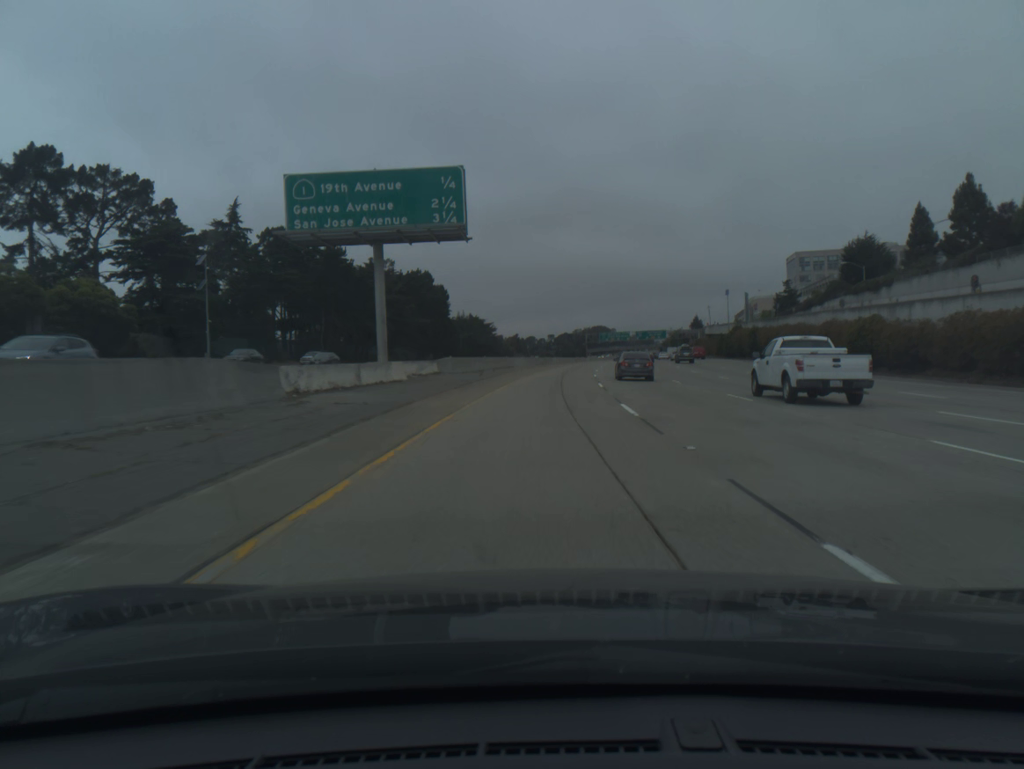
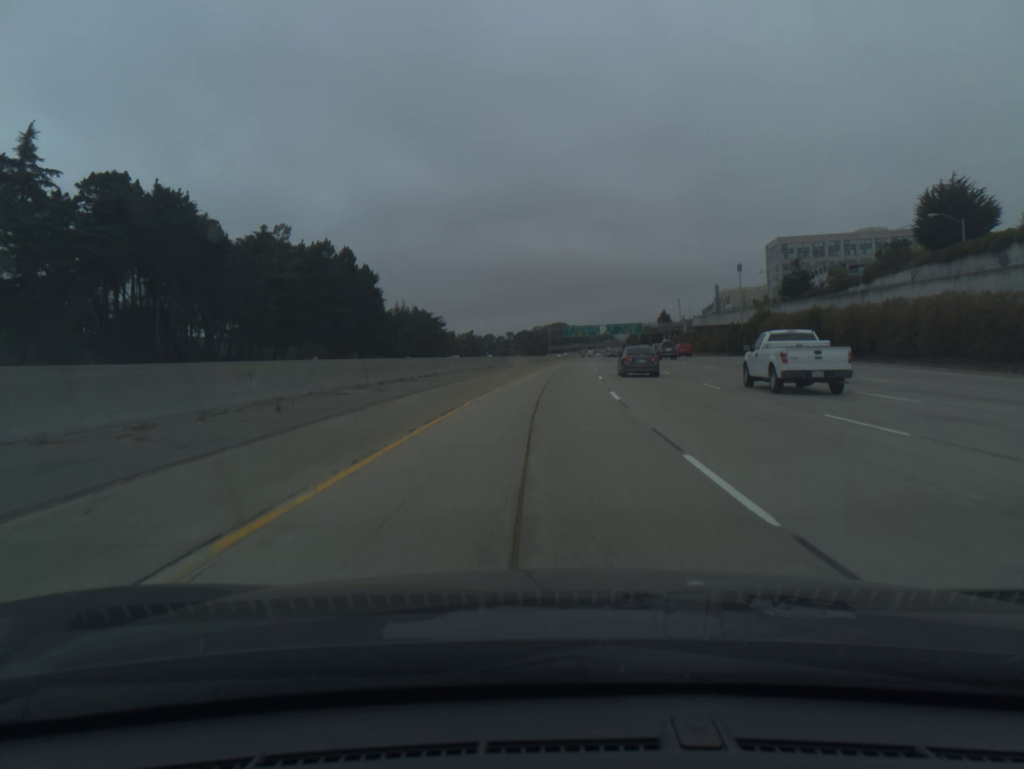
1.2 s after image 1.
(+1.1, +39.4) m; +3°
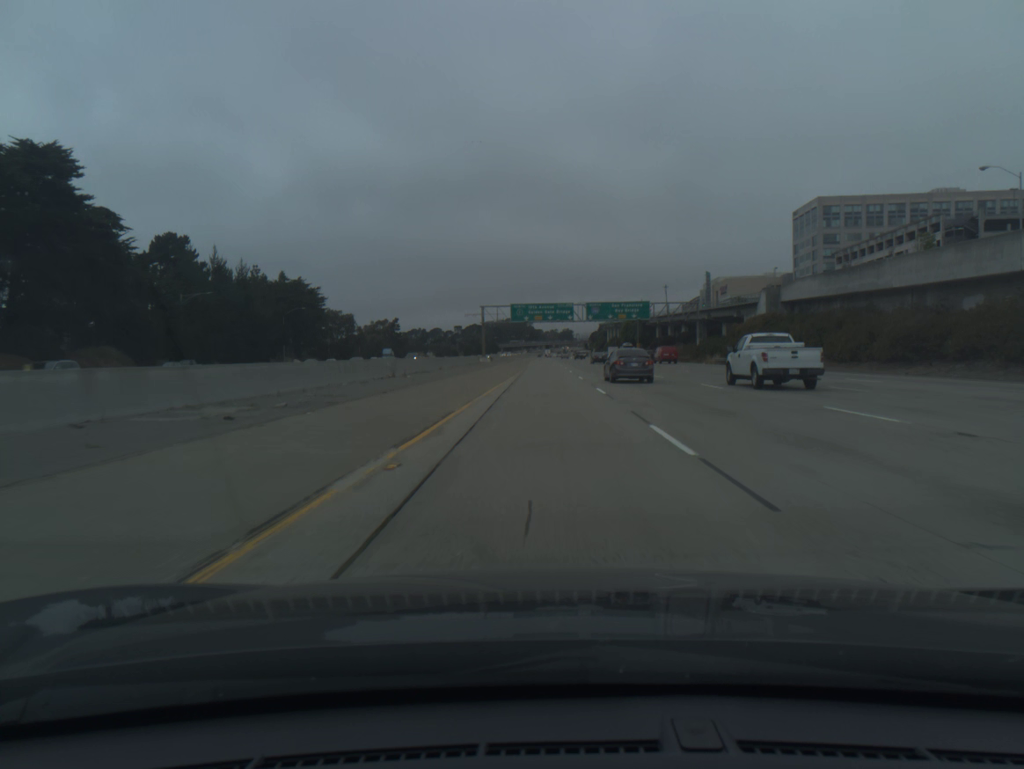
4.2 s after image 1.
(+4.5, +98.6) m; +3°
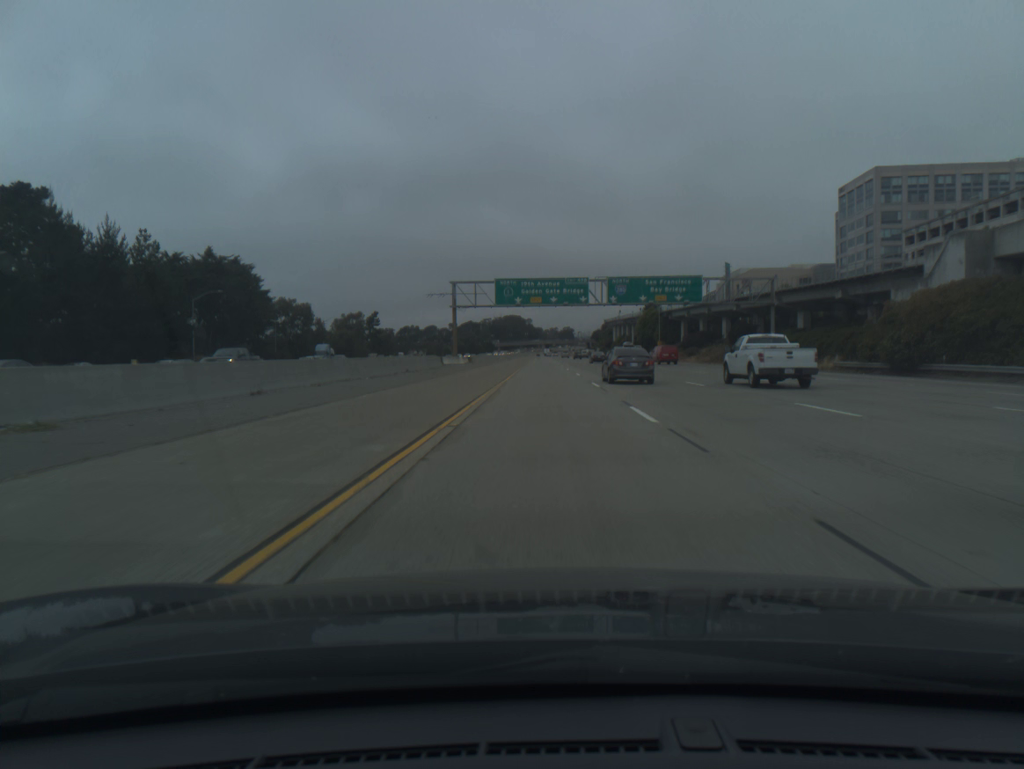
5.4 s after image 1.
(0.0, +39.5) m; 0°
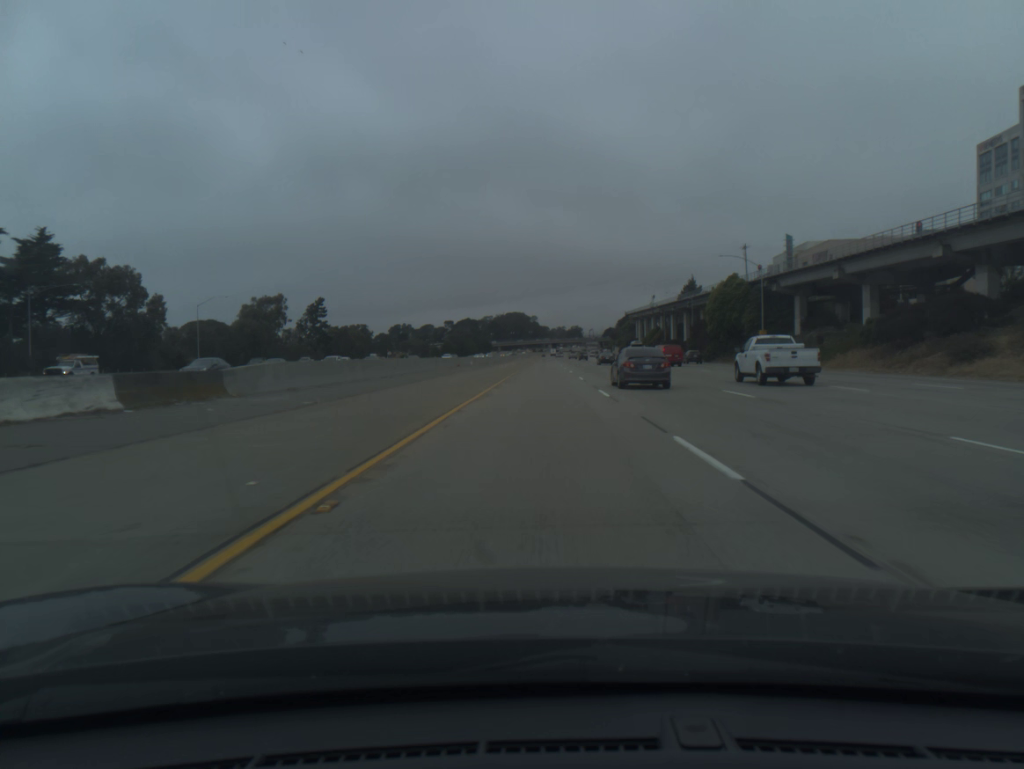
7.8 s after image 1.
(0.0, +78.9) m; 0°
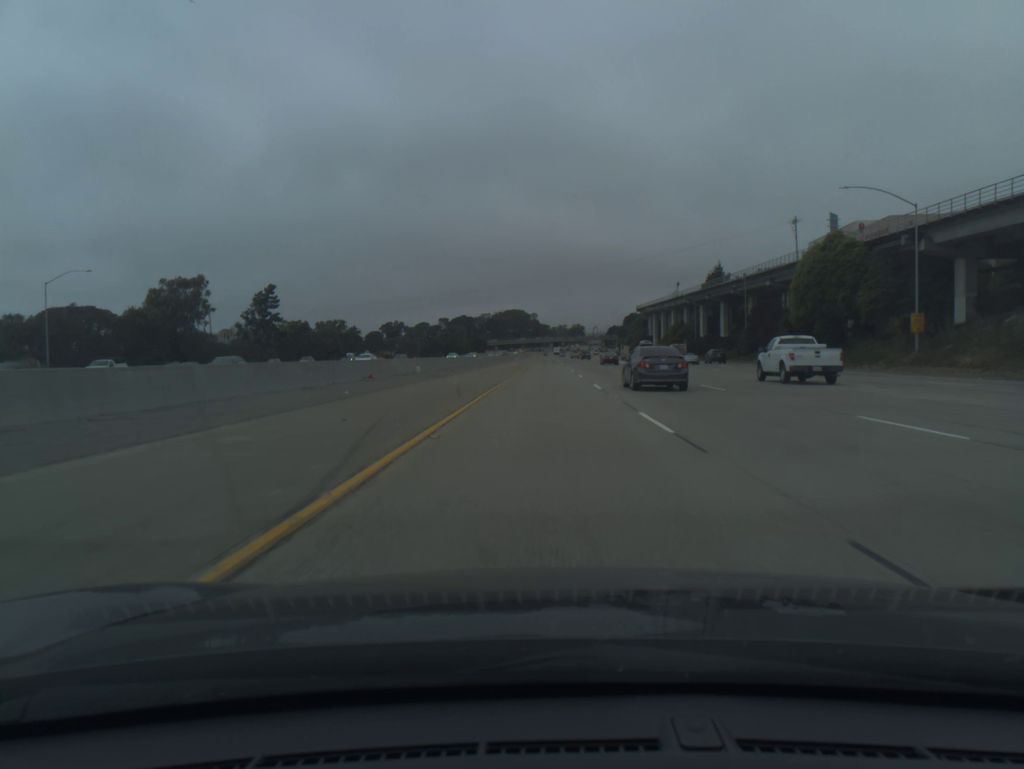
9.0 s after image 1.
(-0.1, +39.4) m; 0°
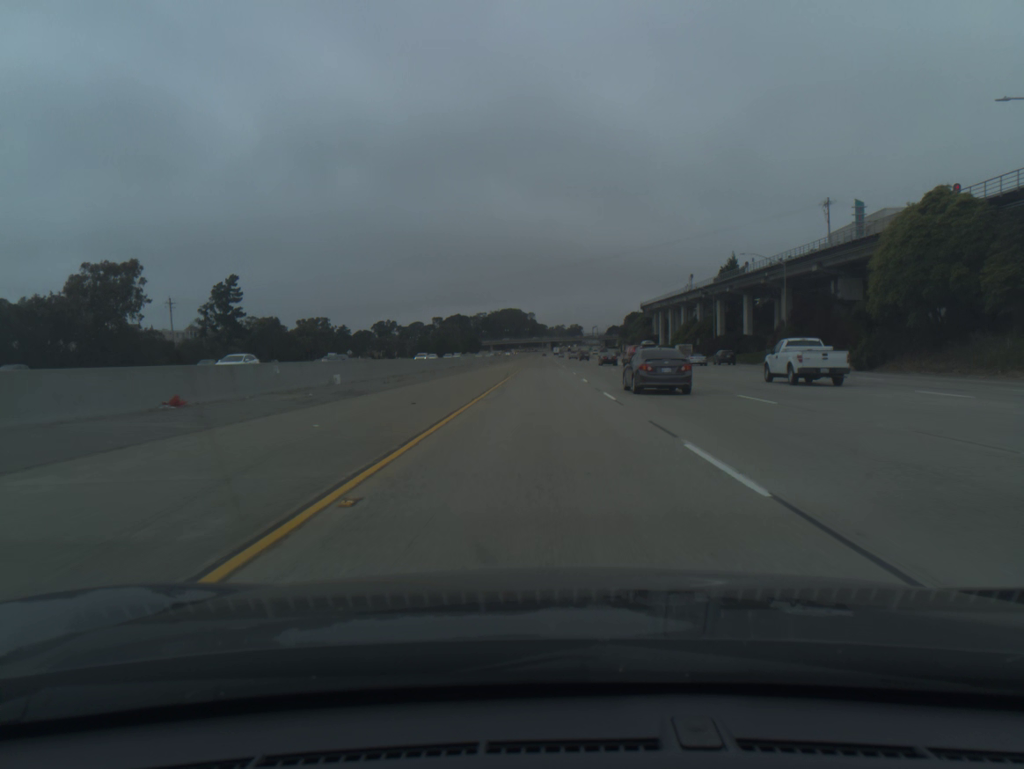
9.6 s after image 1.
(0.0, +19.7) m; 0°
